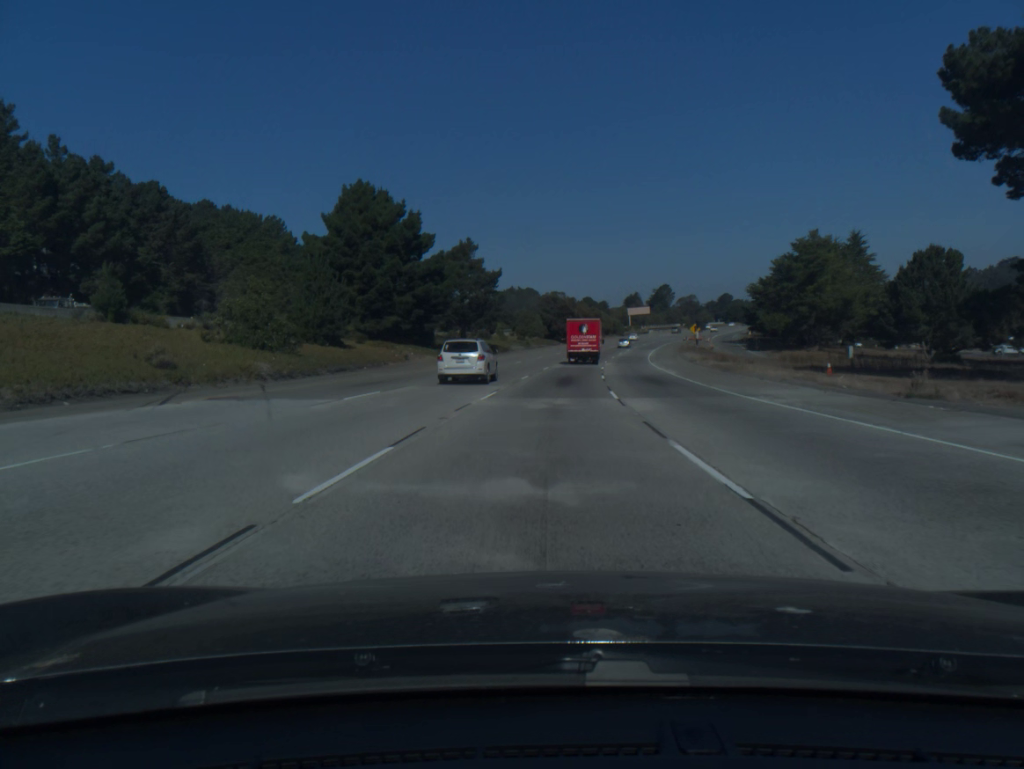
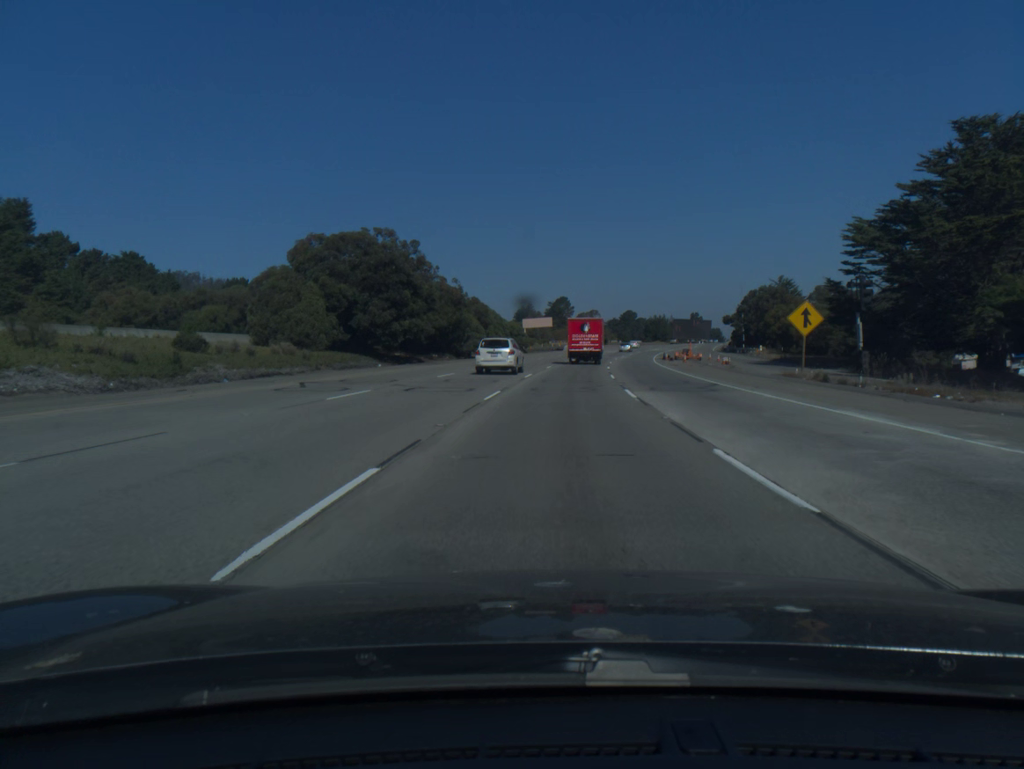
(+6.3, +88.9) m; +8°
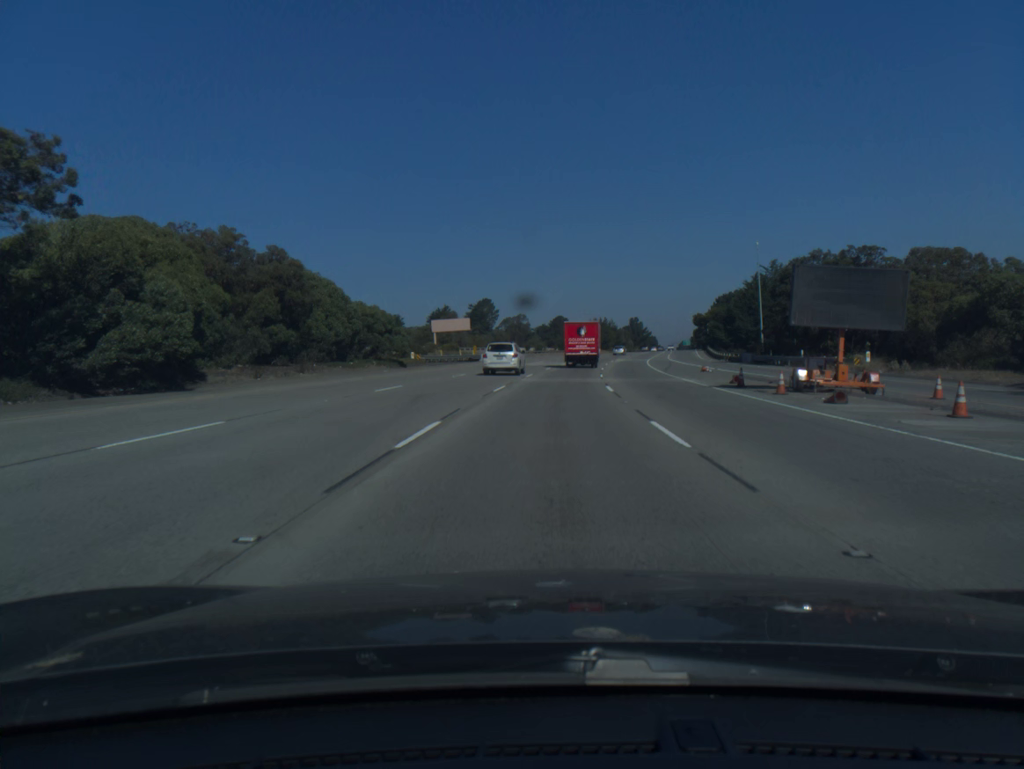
(+2.5, +52.3) m; +5°
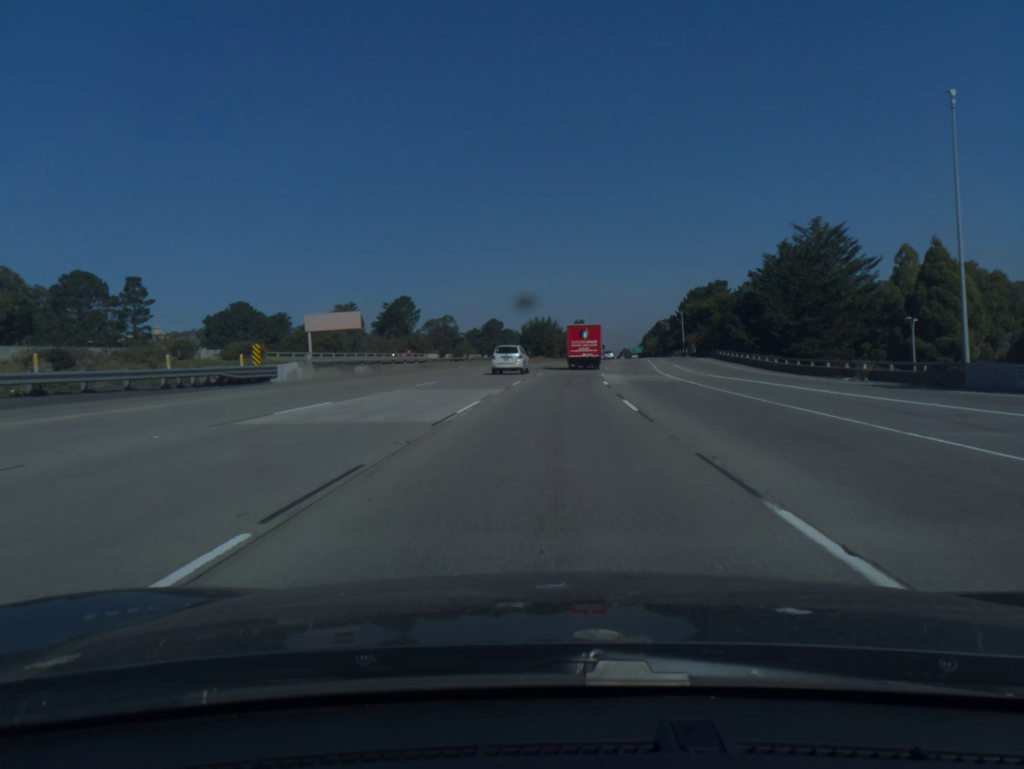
(+2.1, +51.7) m; +5°
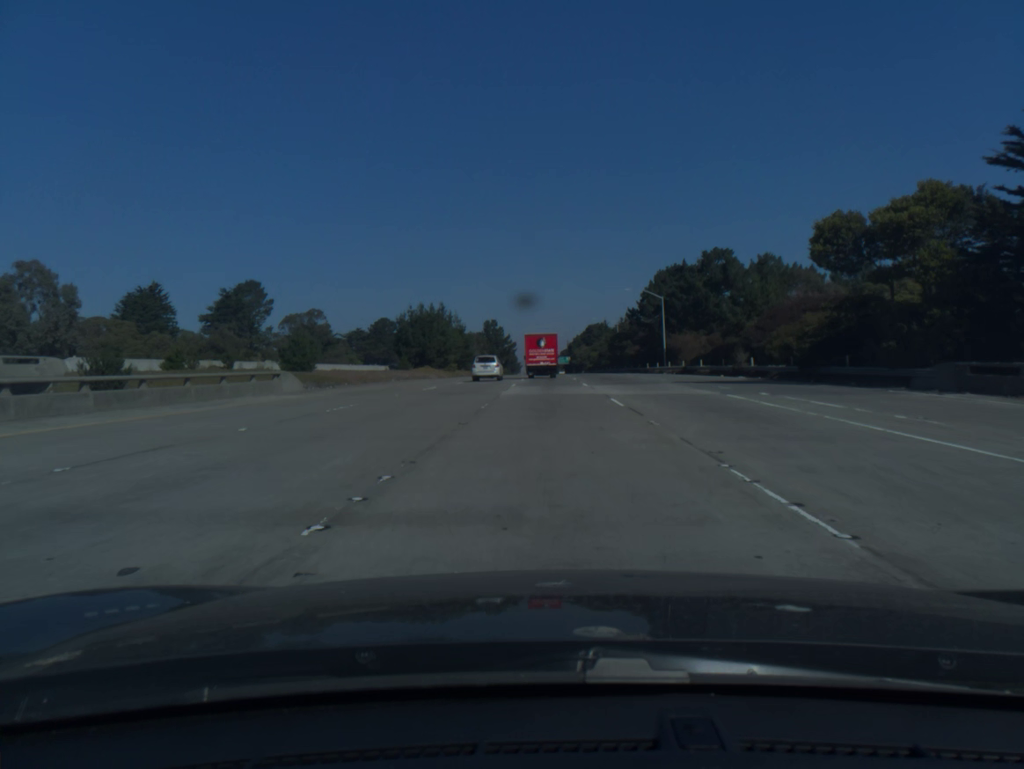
(+3.9, +68.6) m; +6°
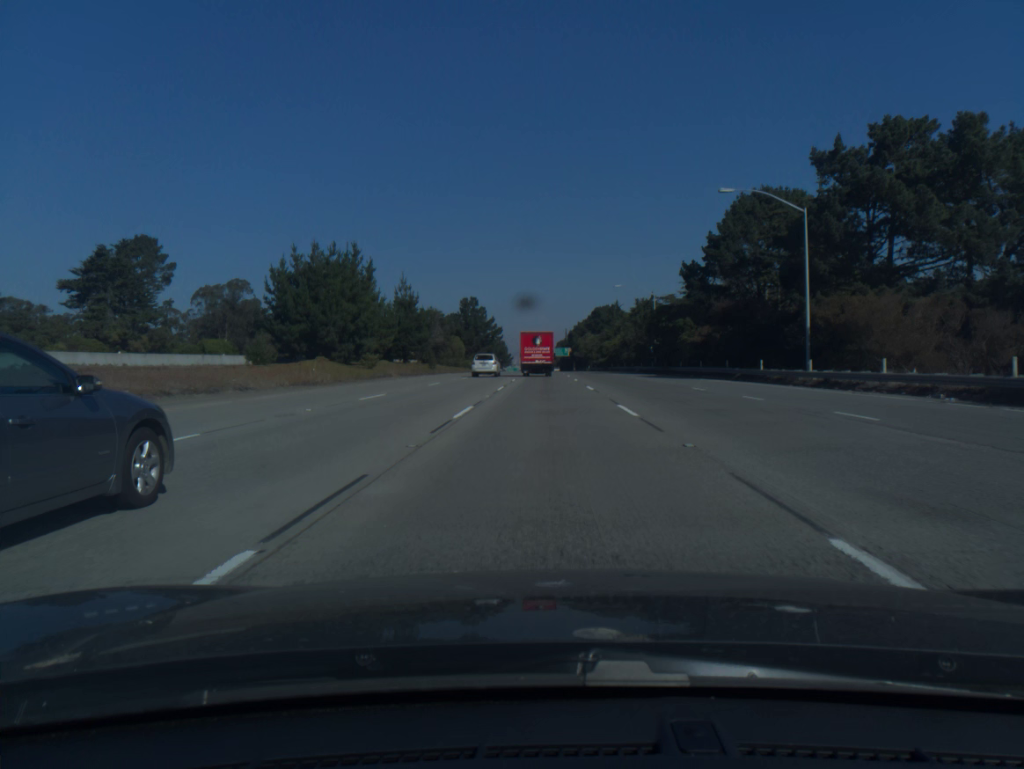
(+0.5, +51.7) m; +1°
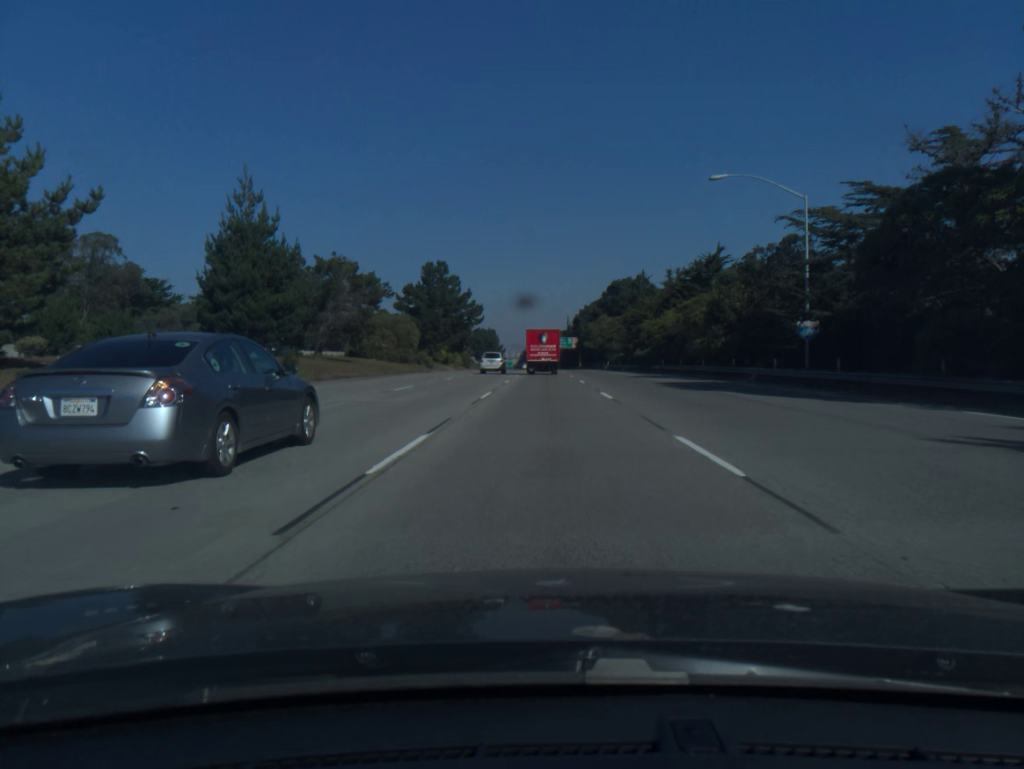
(0.0, +51.7) m; 0°
